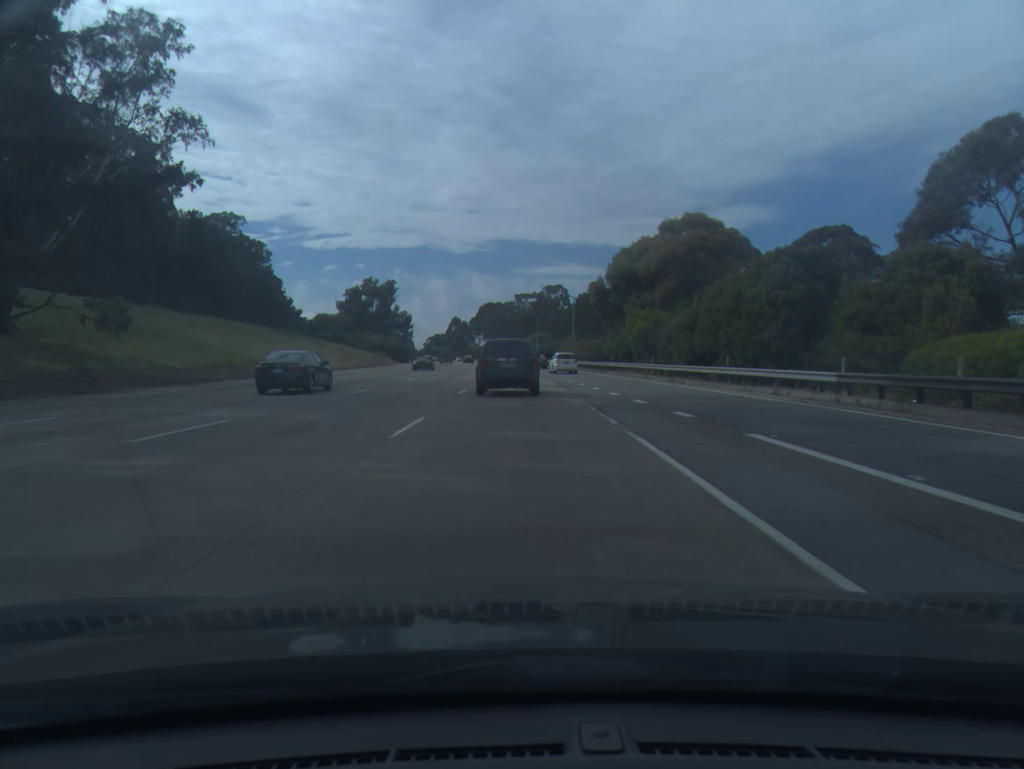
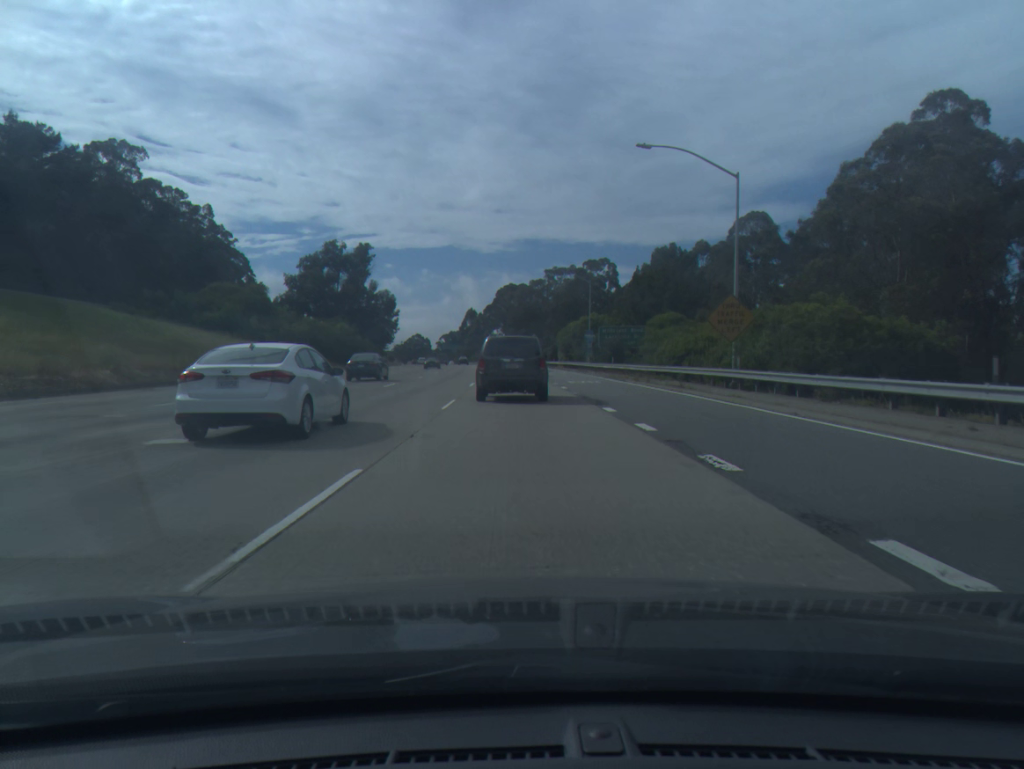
(-1.0, +65.9) m; -2°
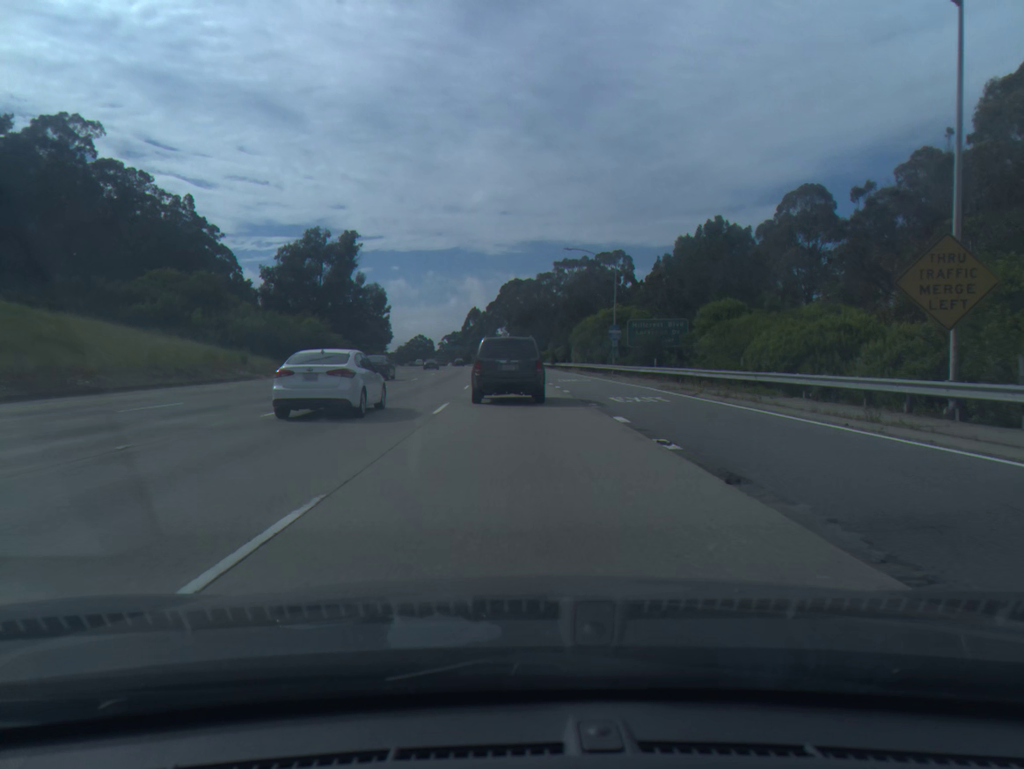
(-0.1, +16.2) m; 0°
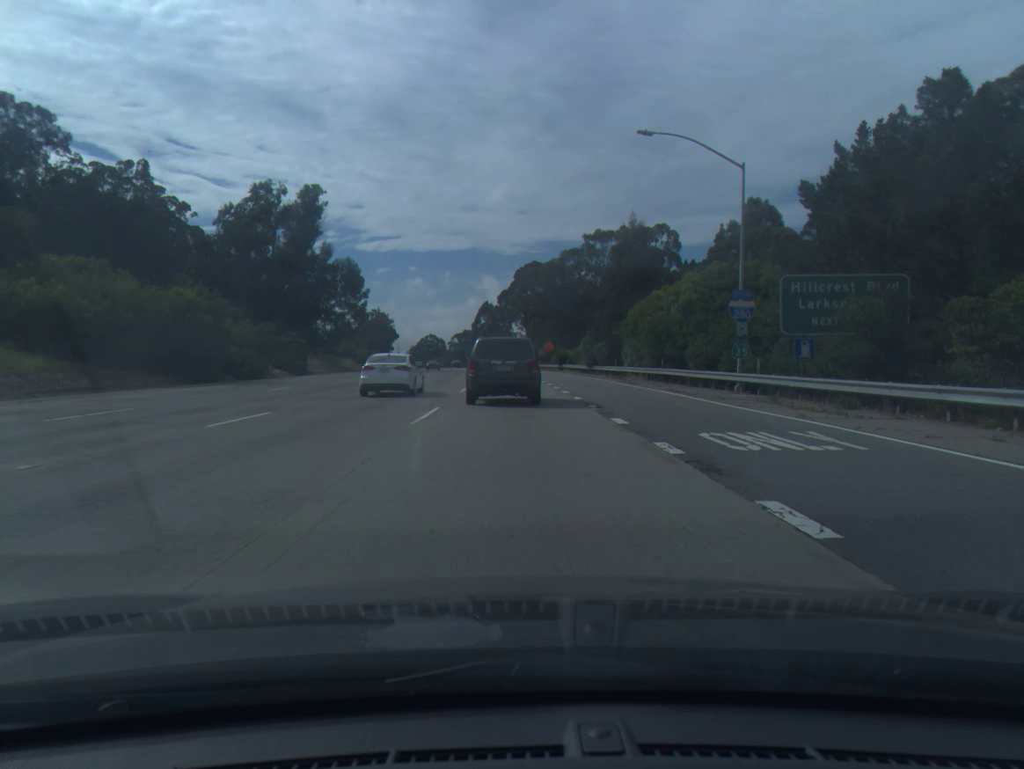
(-0.3, +32.4) m; -1°
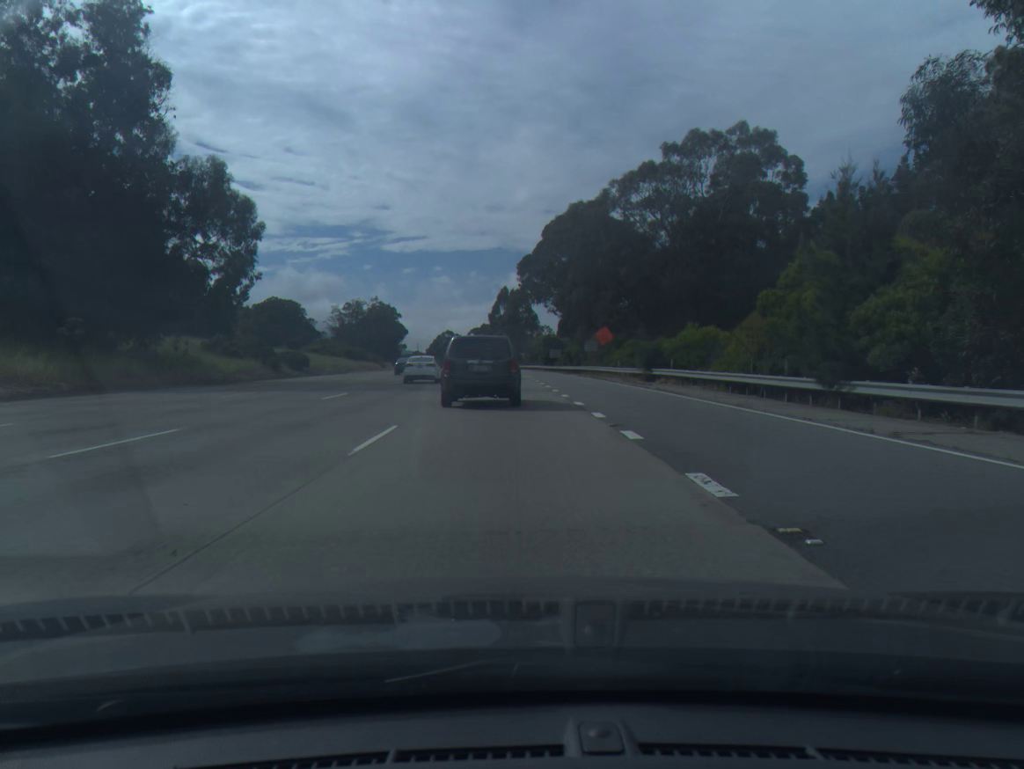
(-0.7, +48.6) m; -2°
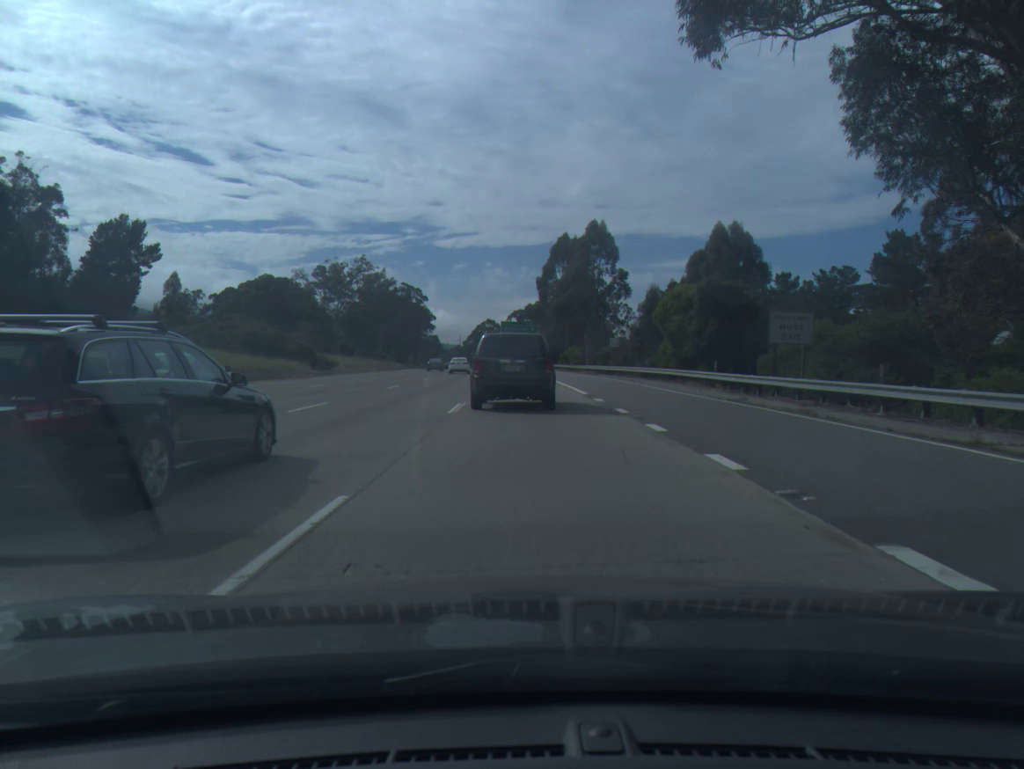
(-2.9, +80.0) m; -4°
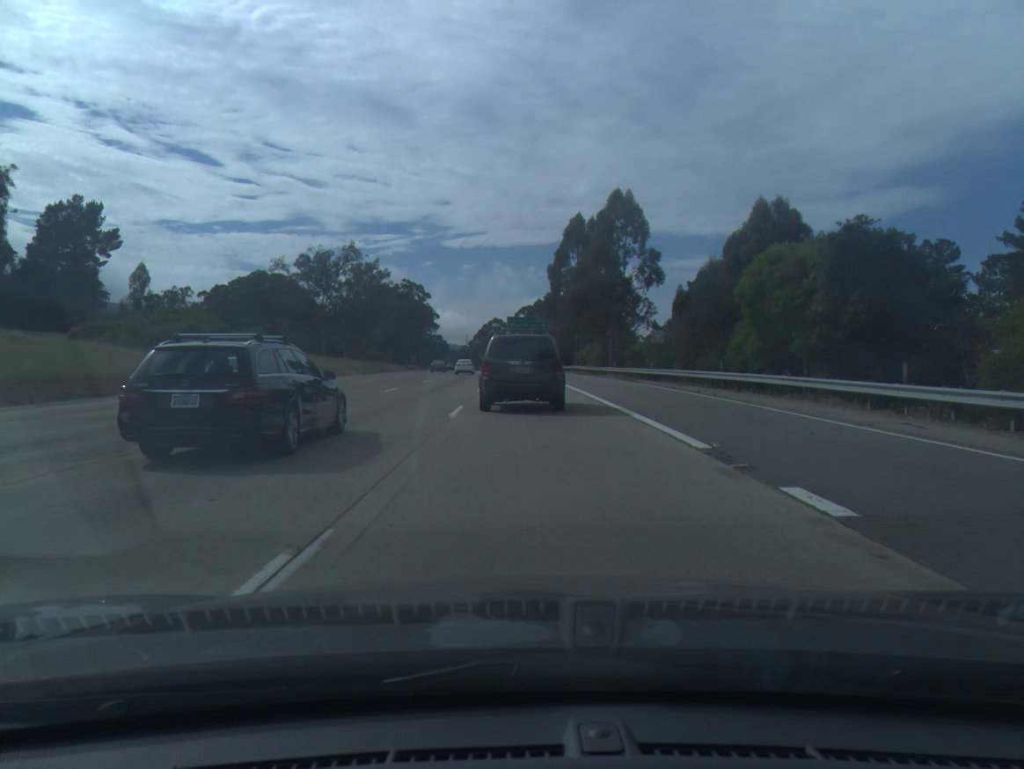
(-0.1, +16.0) m; 0°
